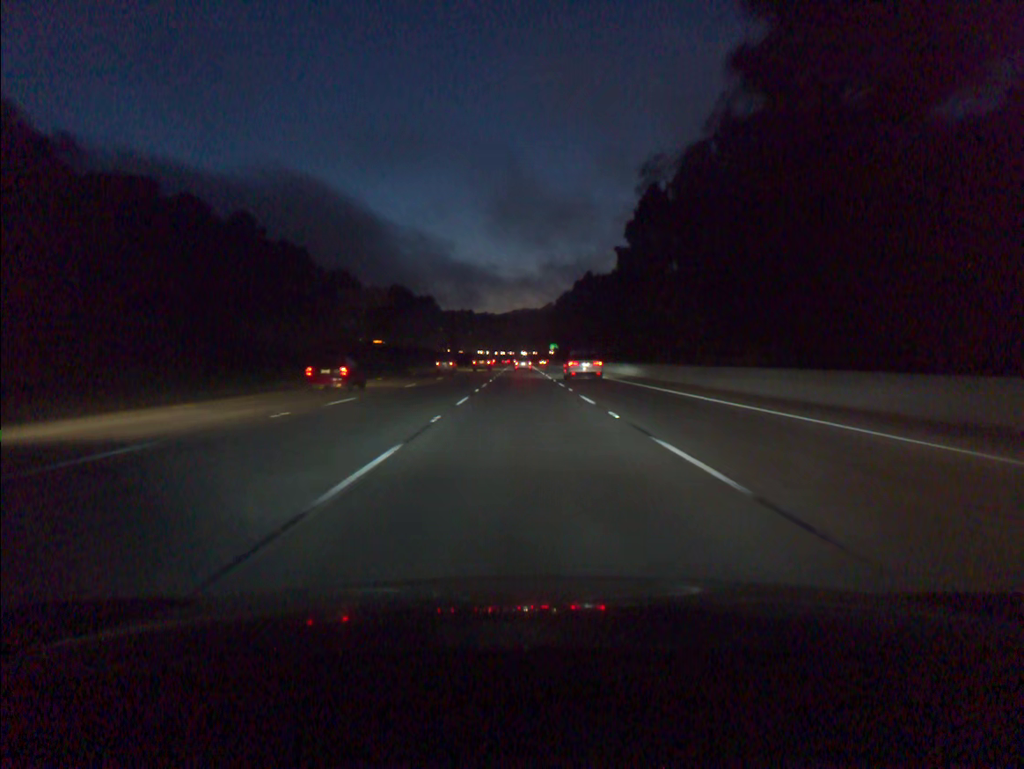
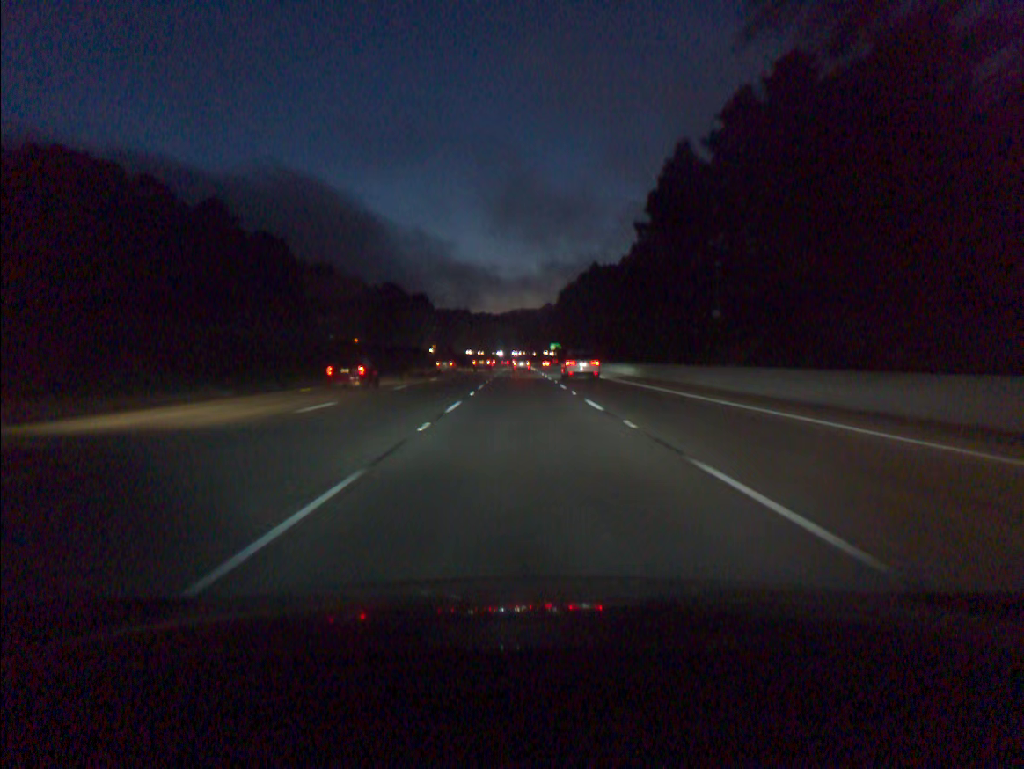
(0.0, +17.2) m; 0°
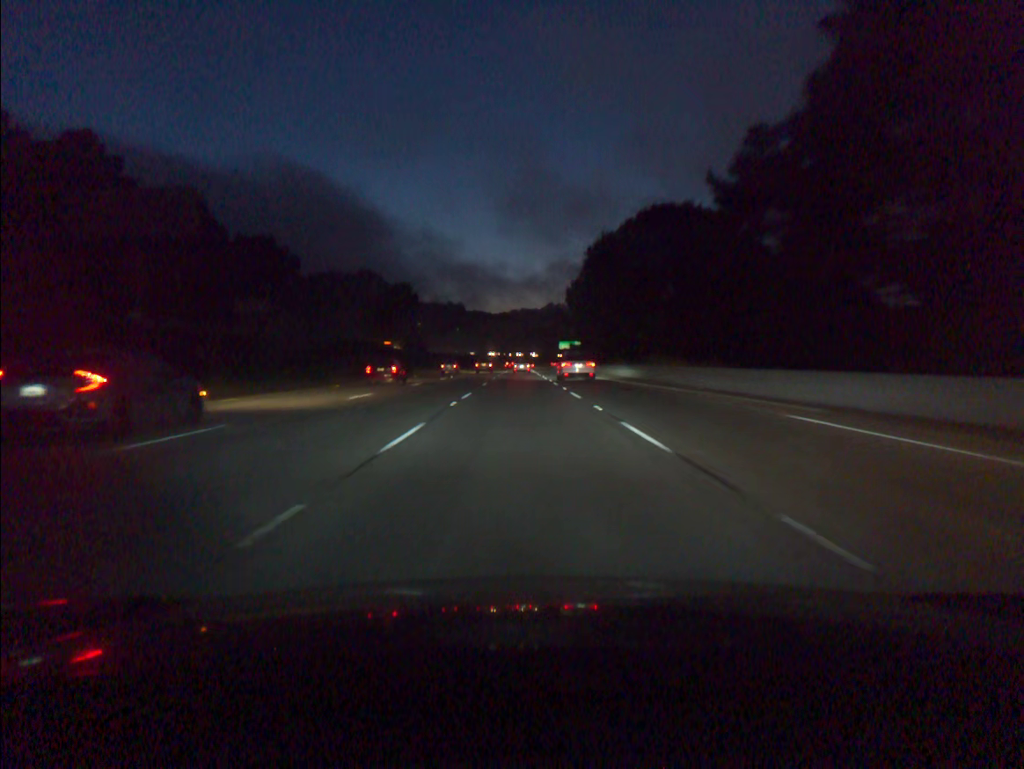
(+0.1, +52.3) m; 0°
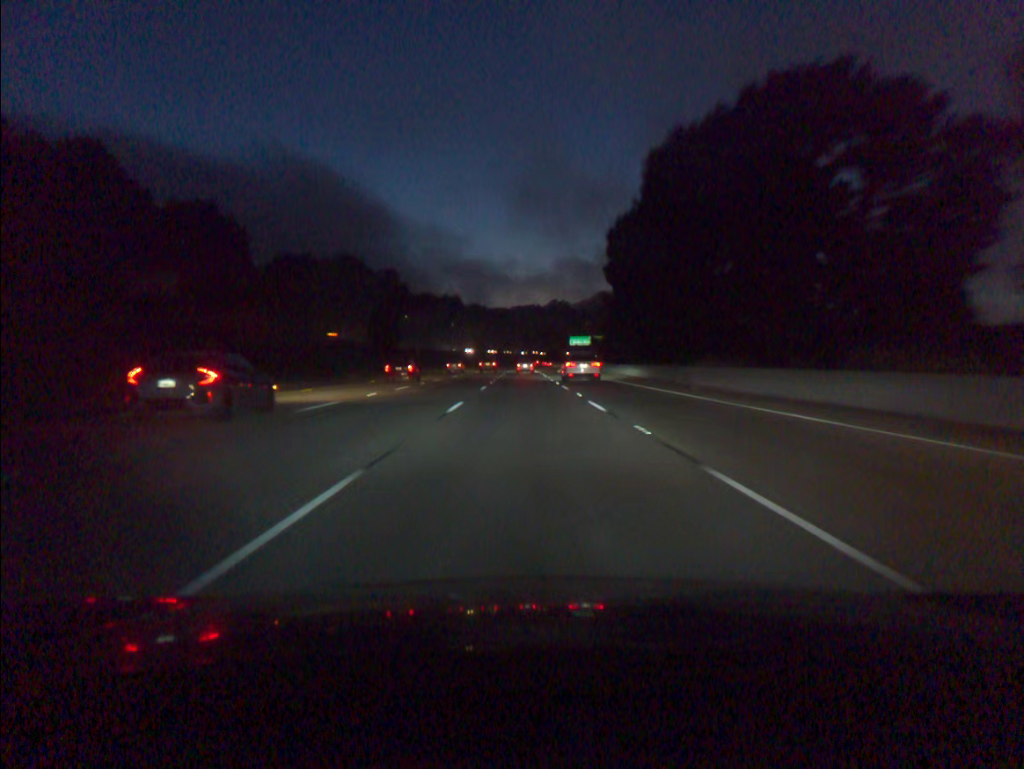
(-0.1, +35.5) m; 0°
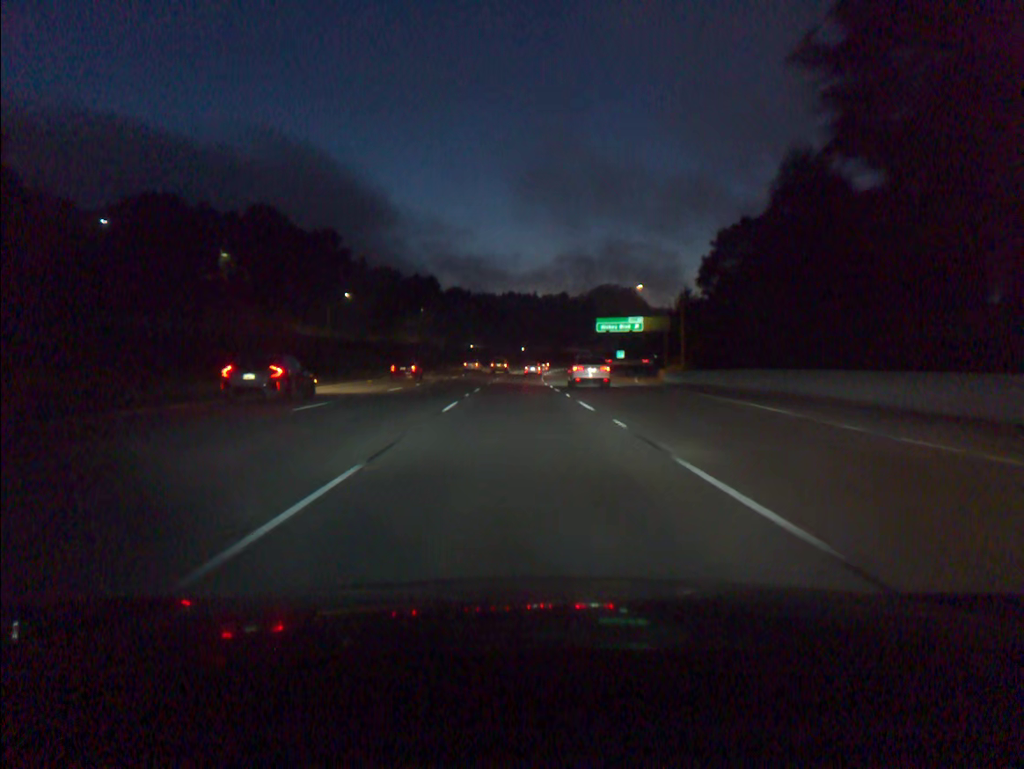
(+0.3, +72.4) m; 0°
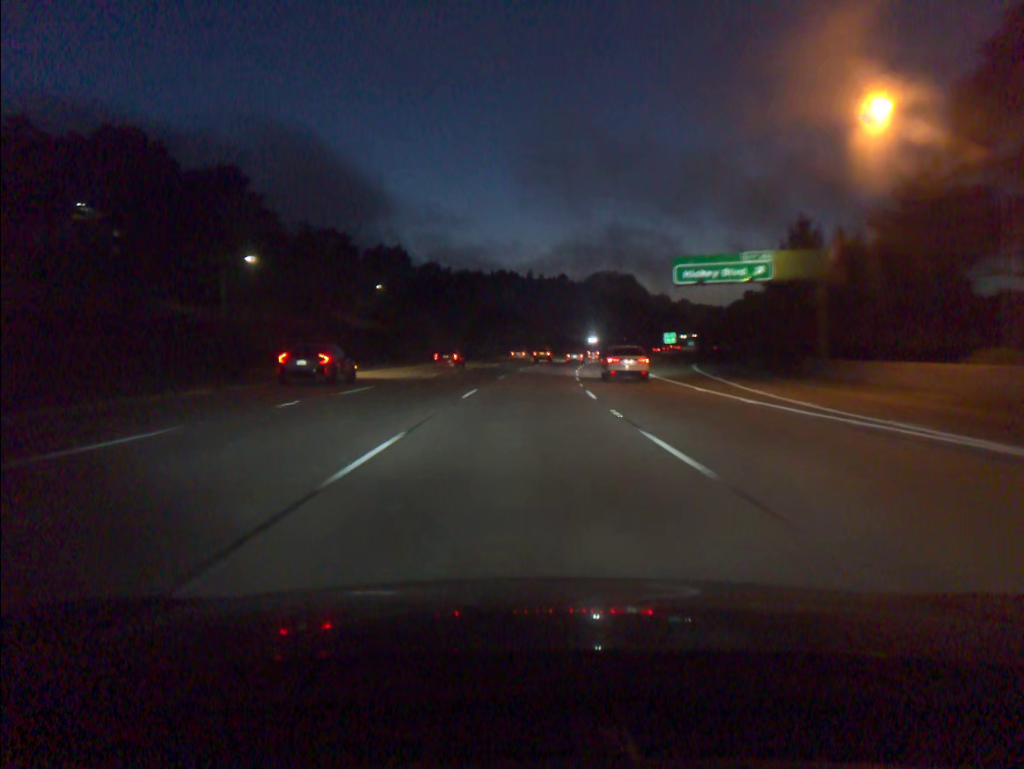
(0.0, +55.4) m; 0°
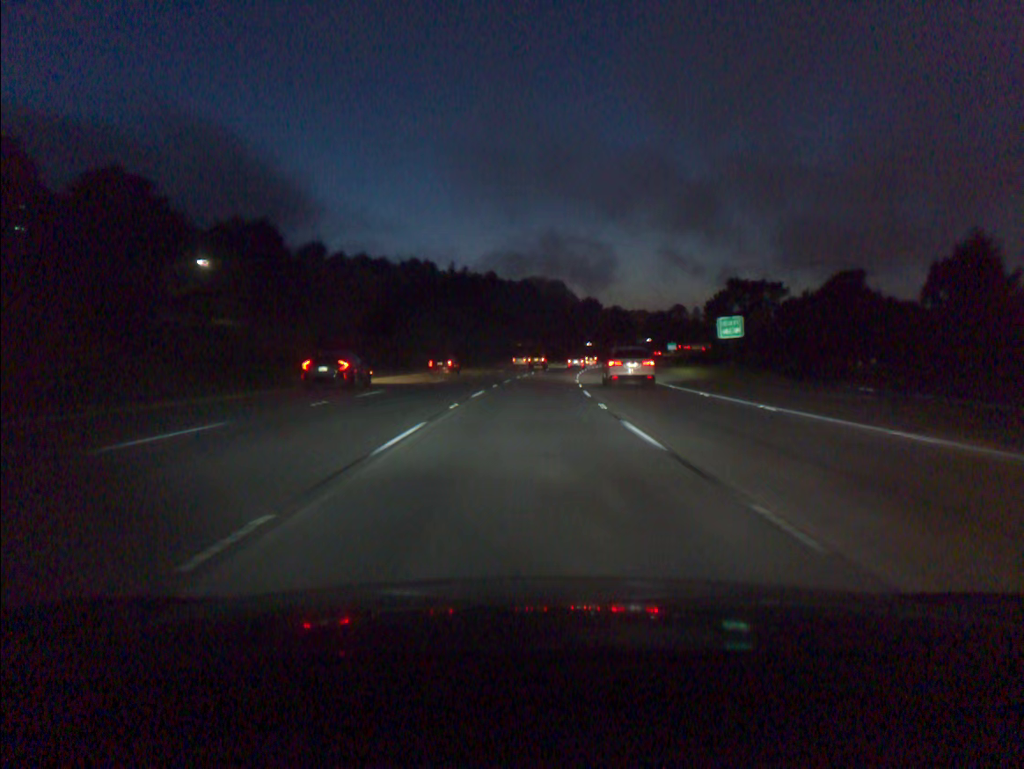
(+2.2, +55.3) m; +5°
